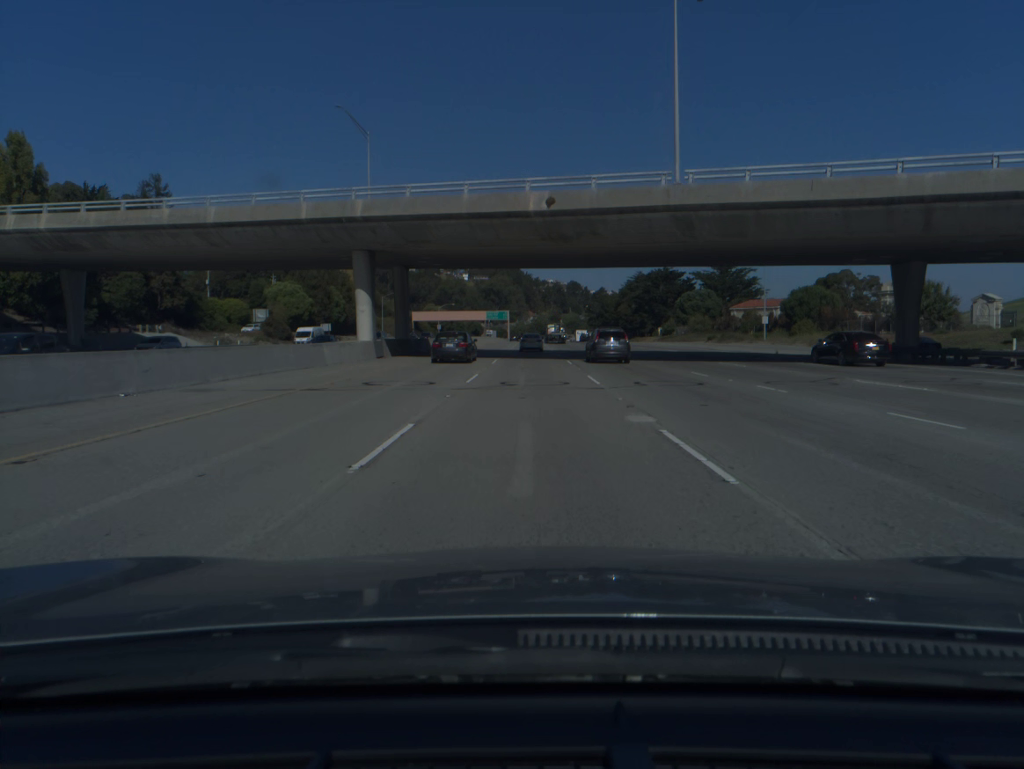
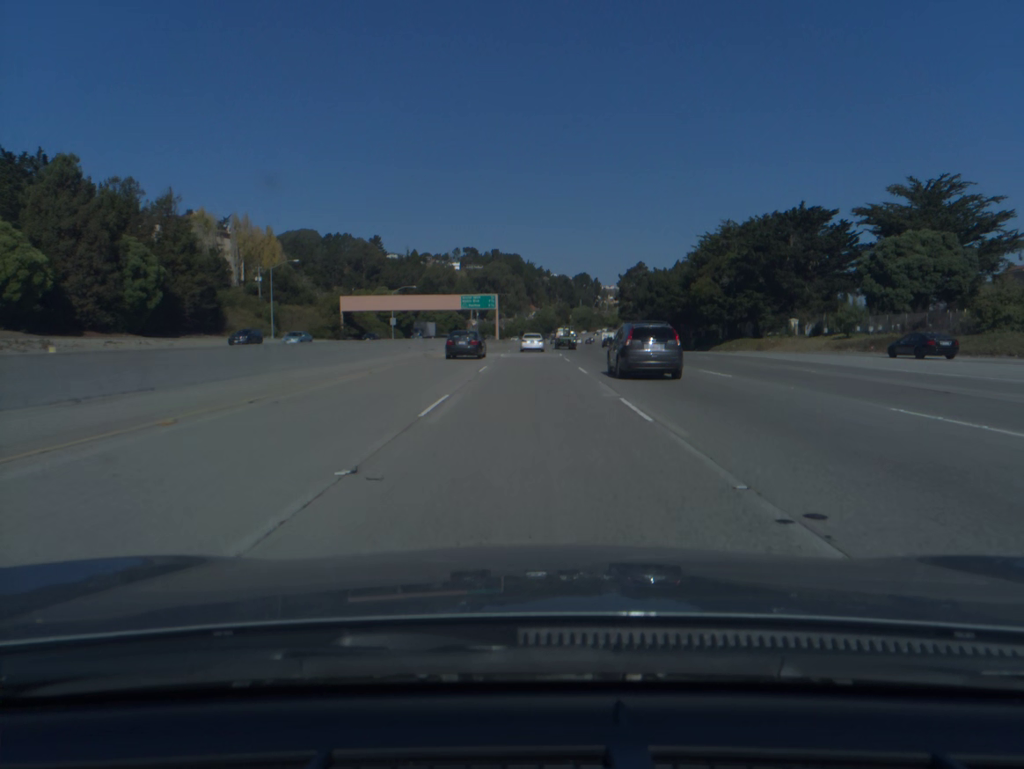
(0.0, +95.4) m; 0°
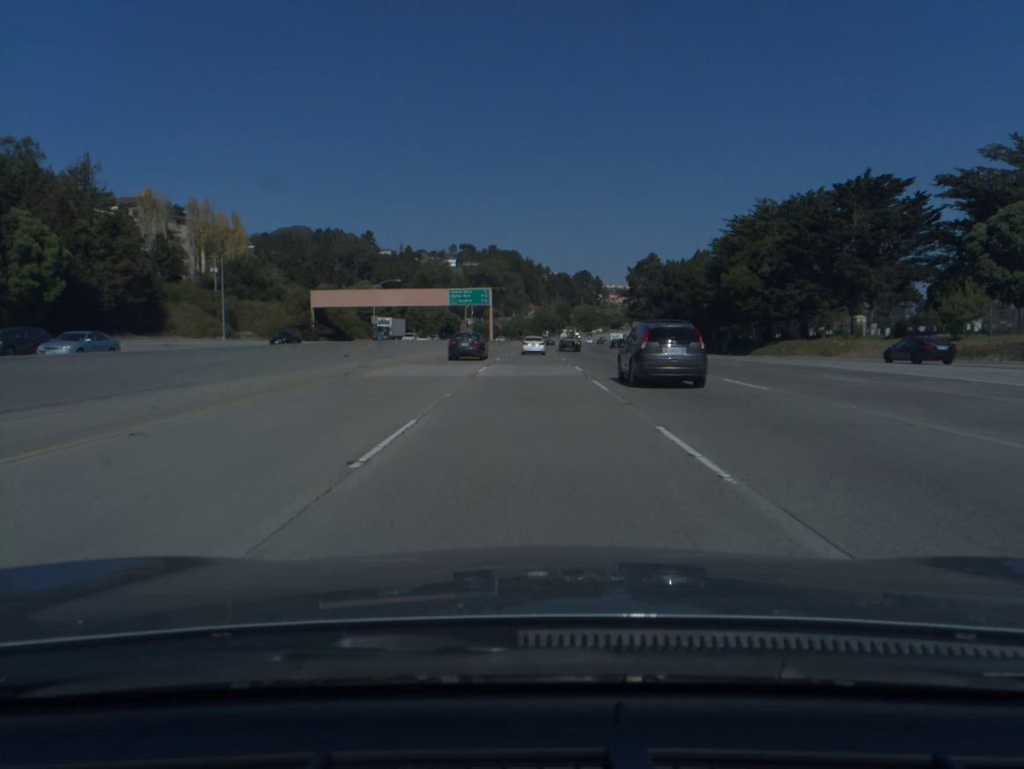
(0.0, +19.1) m; 0°
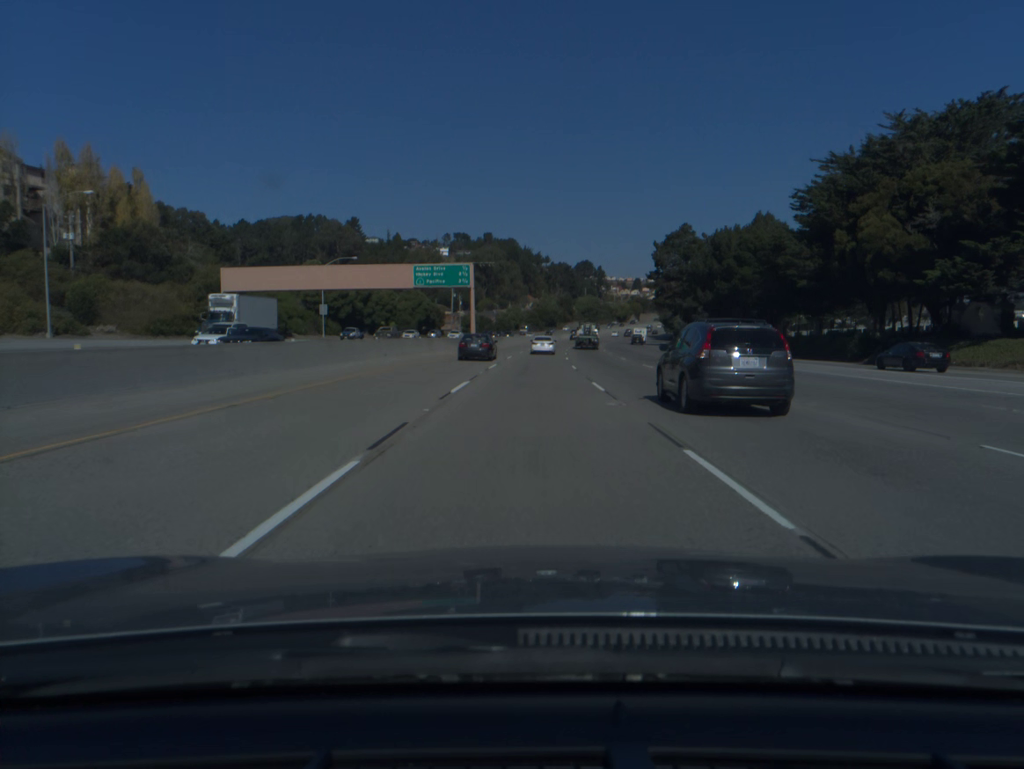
(+0.1, +38.1) m; 0°
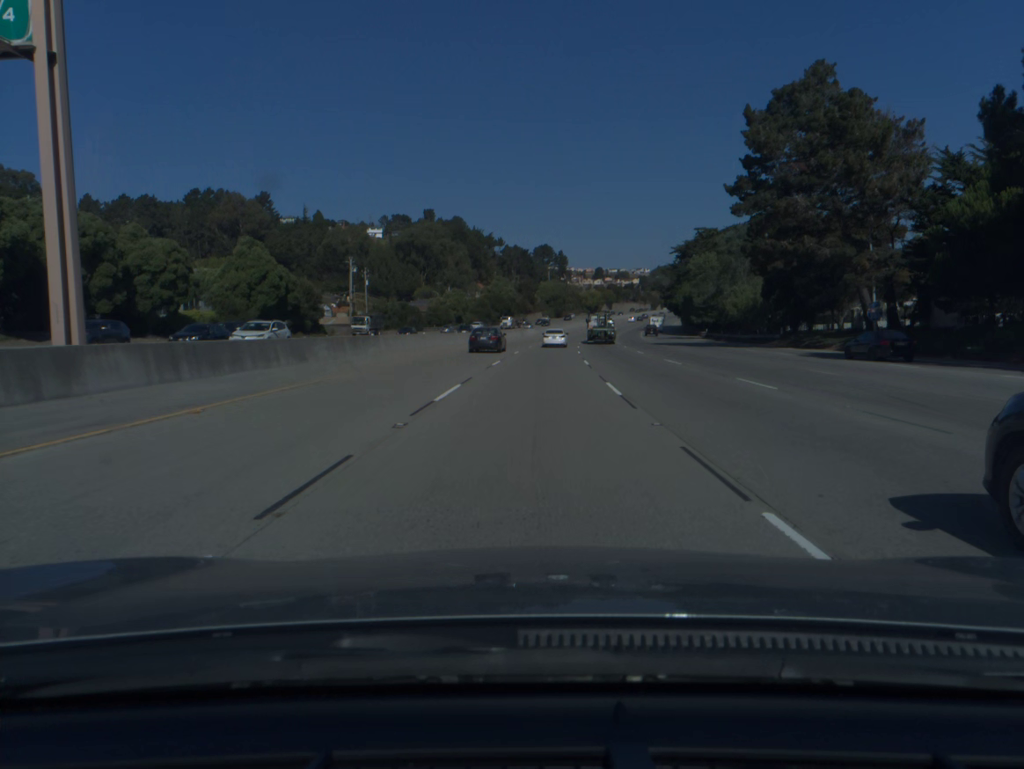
(+1.6, +76.3) m; +3°
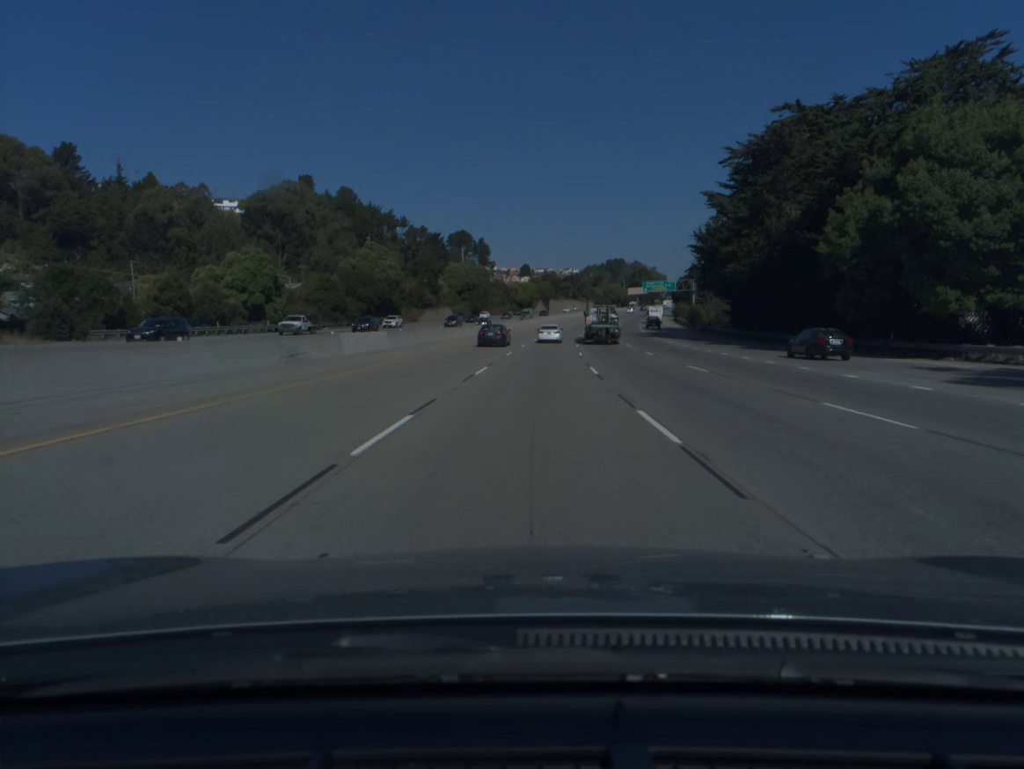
(+4.6, +94.5) m; +5°
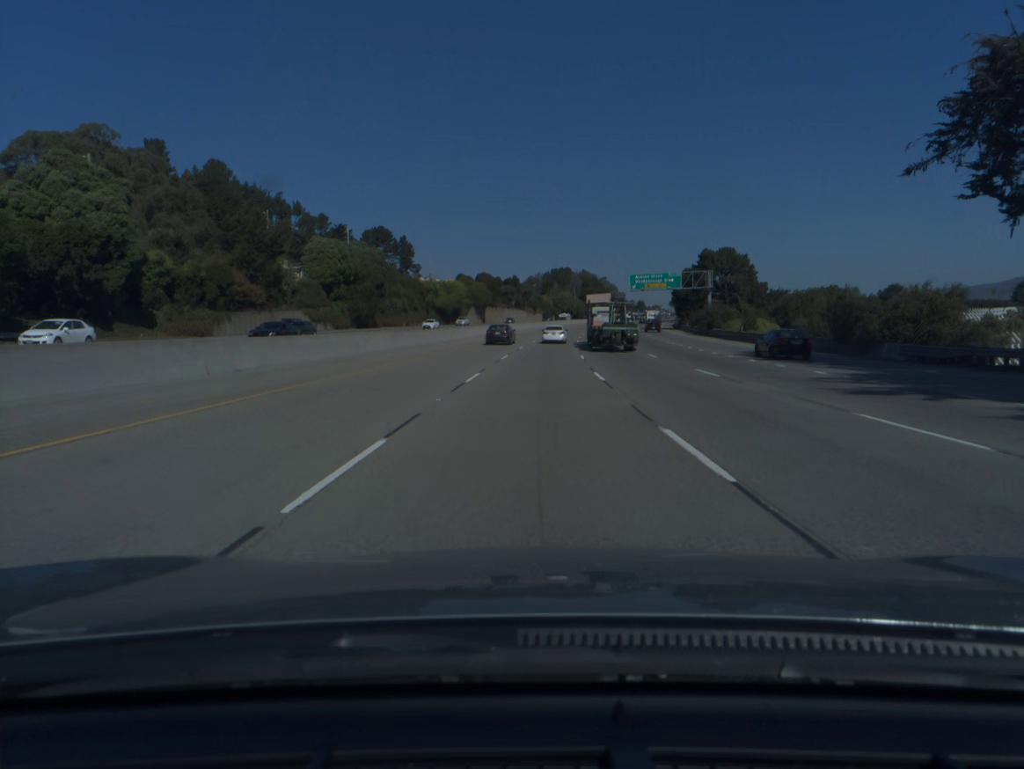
(+2.8, +75.2) m; +4°
